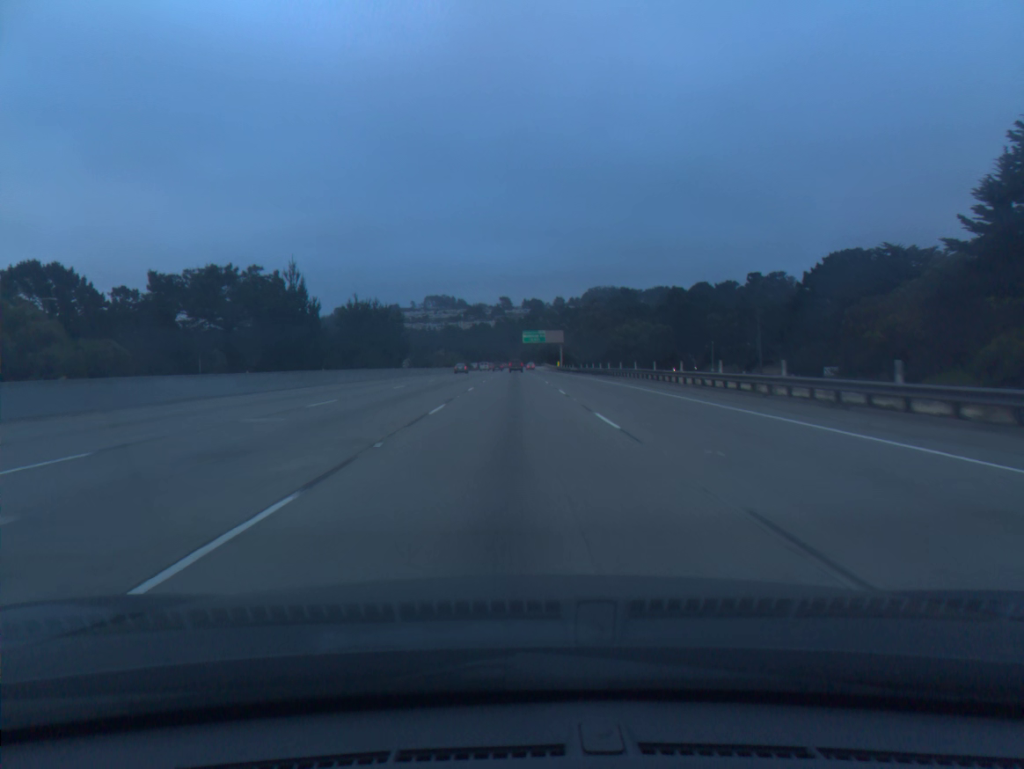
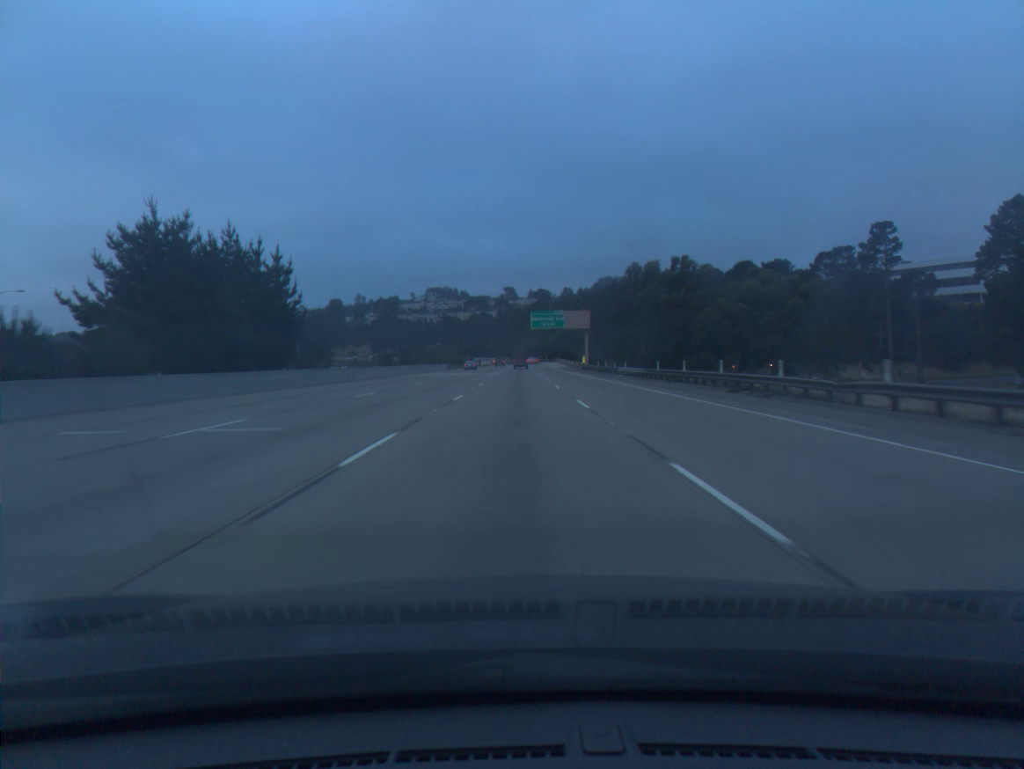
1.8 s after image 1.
(-0.2, +52.8) m; 0°
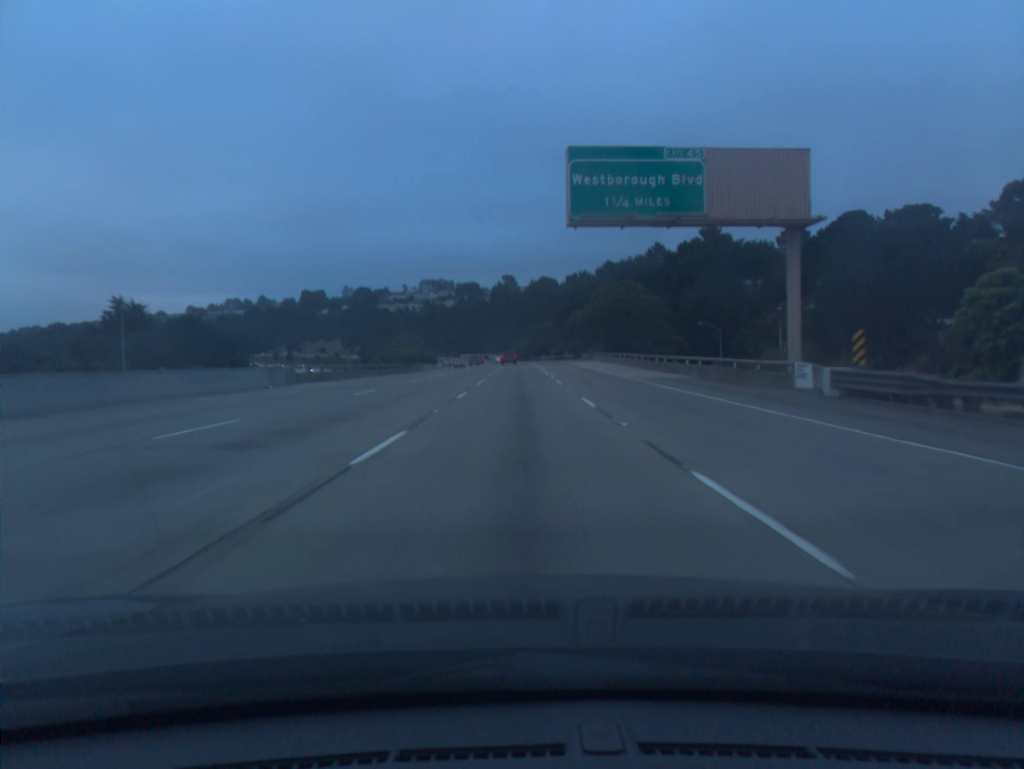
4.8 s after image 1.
(0.0, +88.1) m; 0°
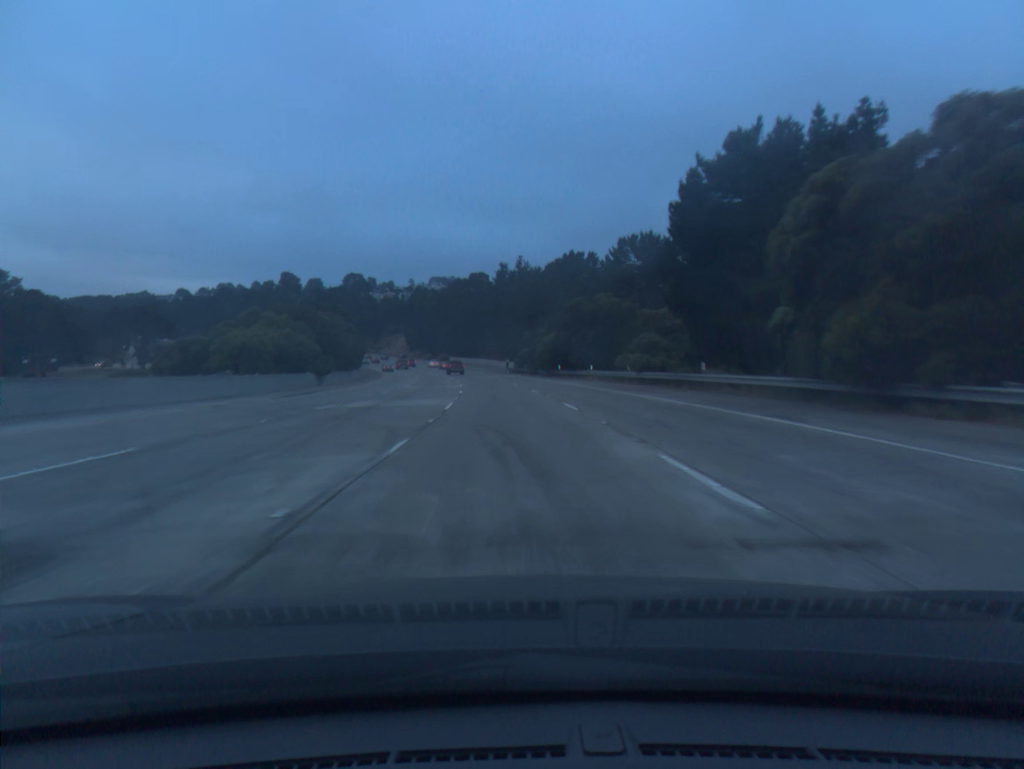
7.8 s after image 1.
(-0.2, +87.7) m; -1°
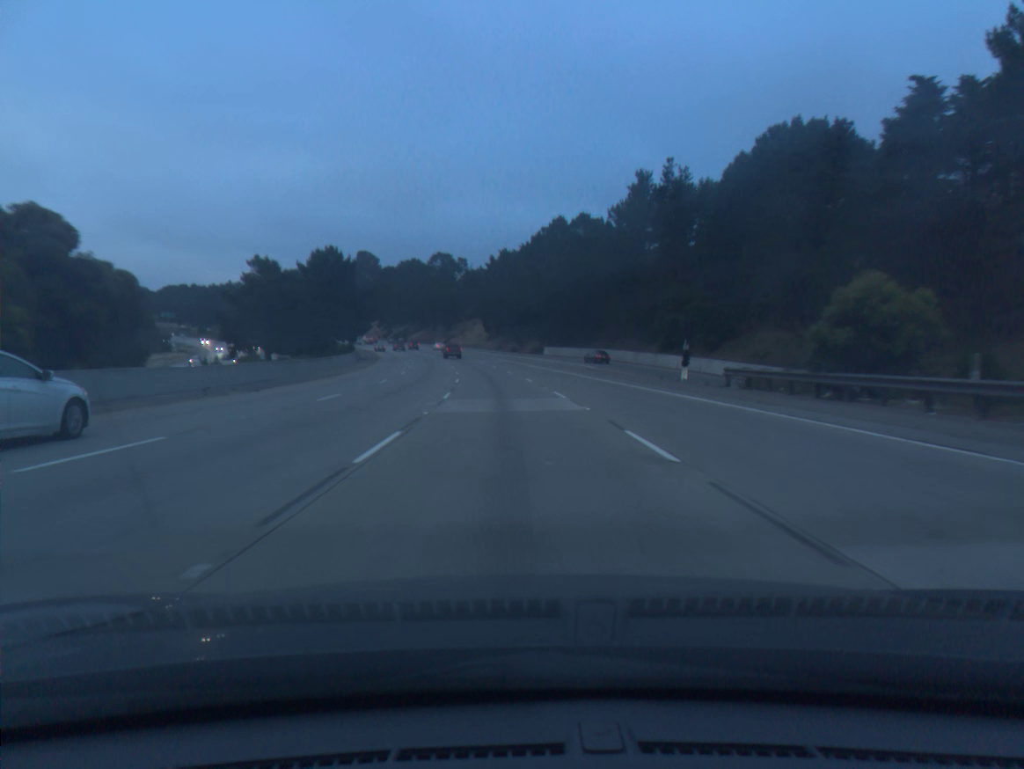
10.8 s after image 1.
(-5.4, +87.2) m; -7°
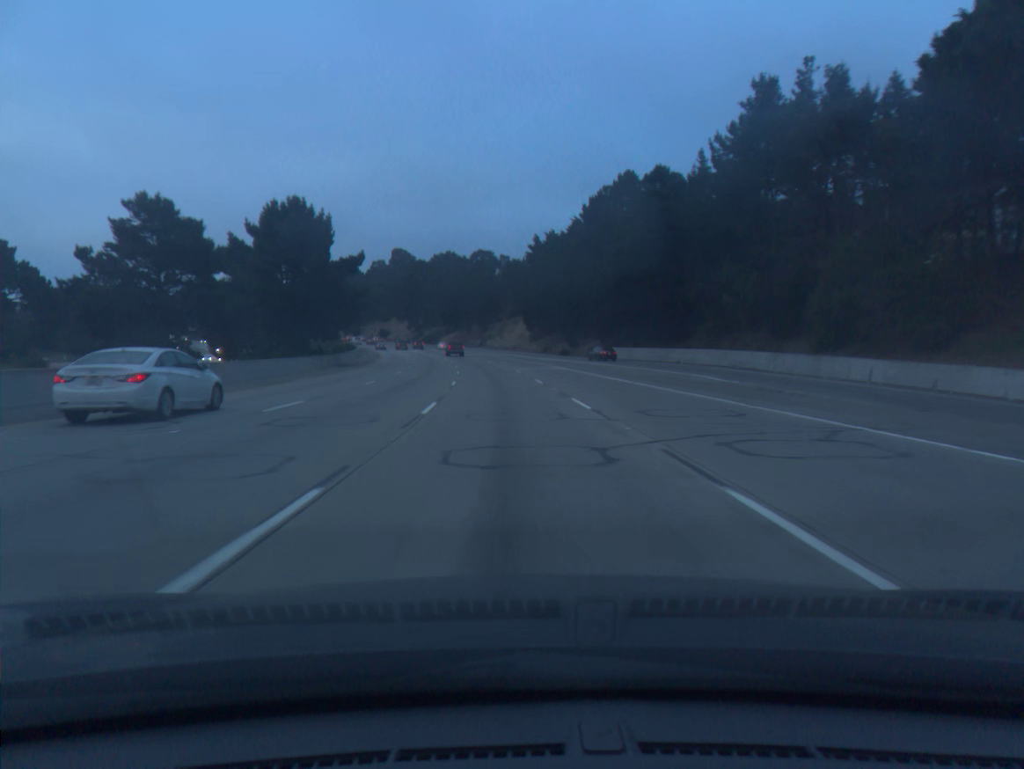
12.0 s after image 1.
(-1.0, +35.1) m; -3°
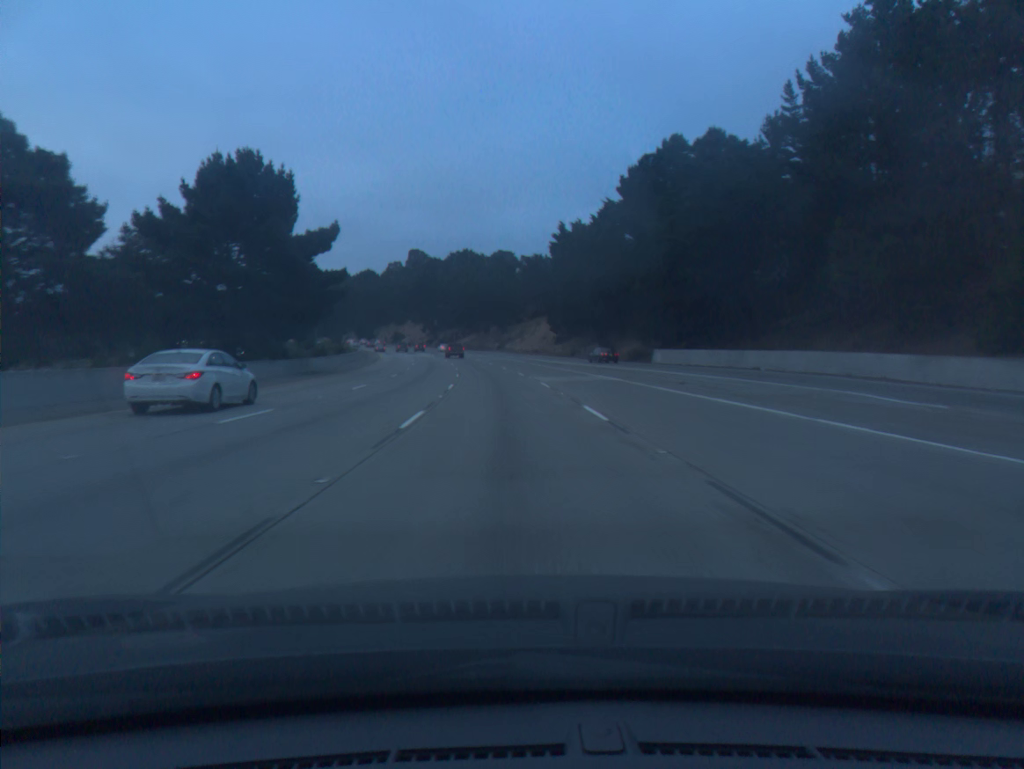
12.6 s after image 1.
(-0.2, +17.6) m; -2°
